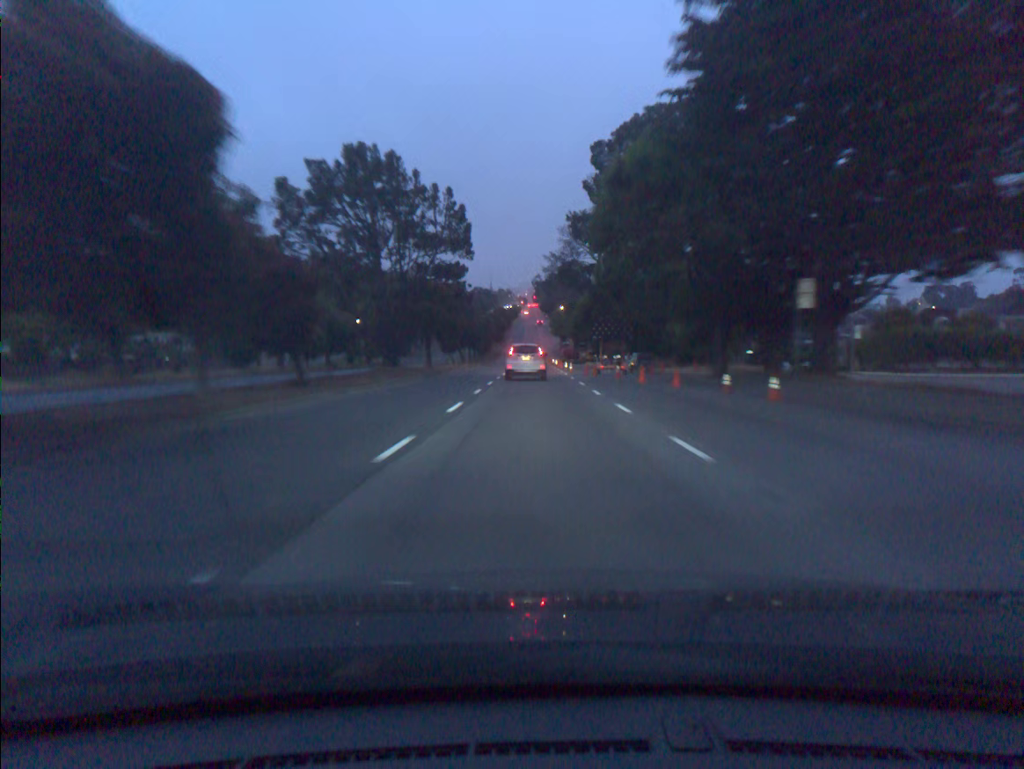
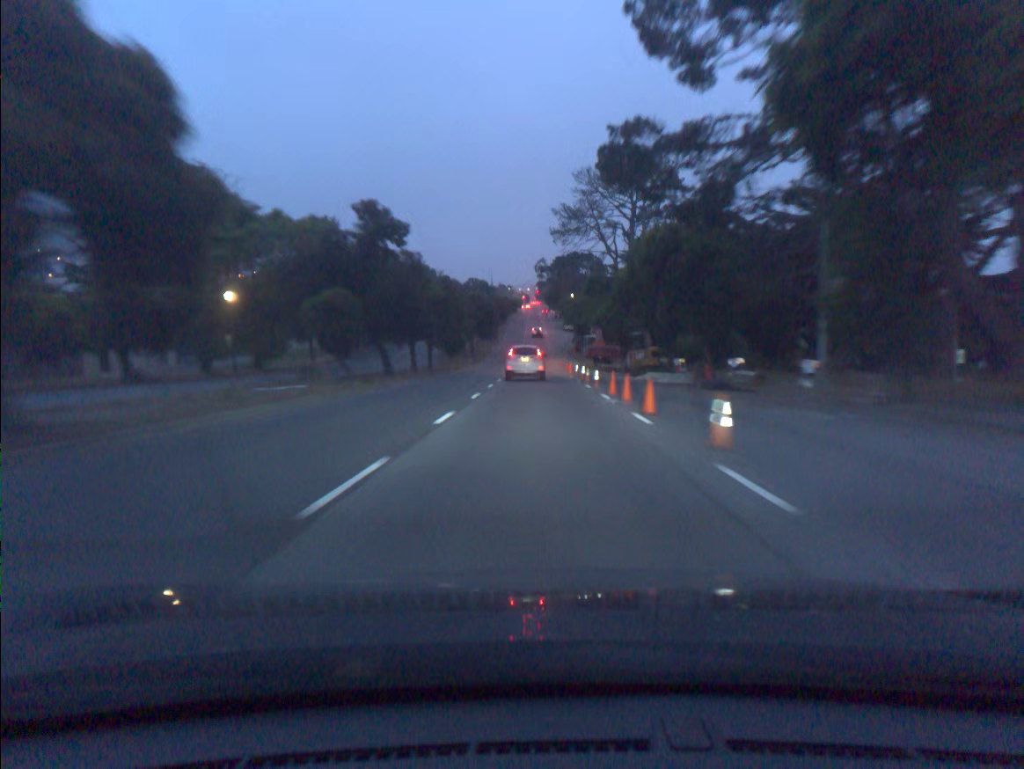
(-0.2, +46.3) m; 0°
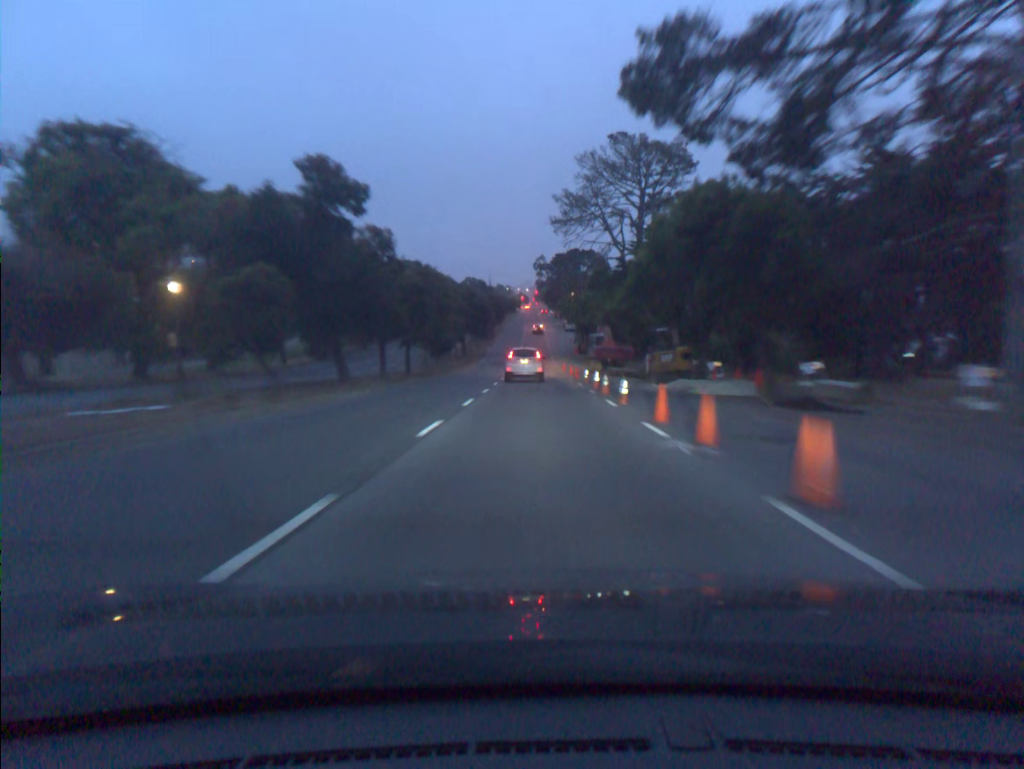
(0.0, +9.3) m; 0°
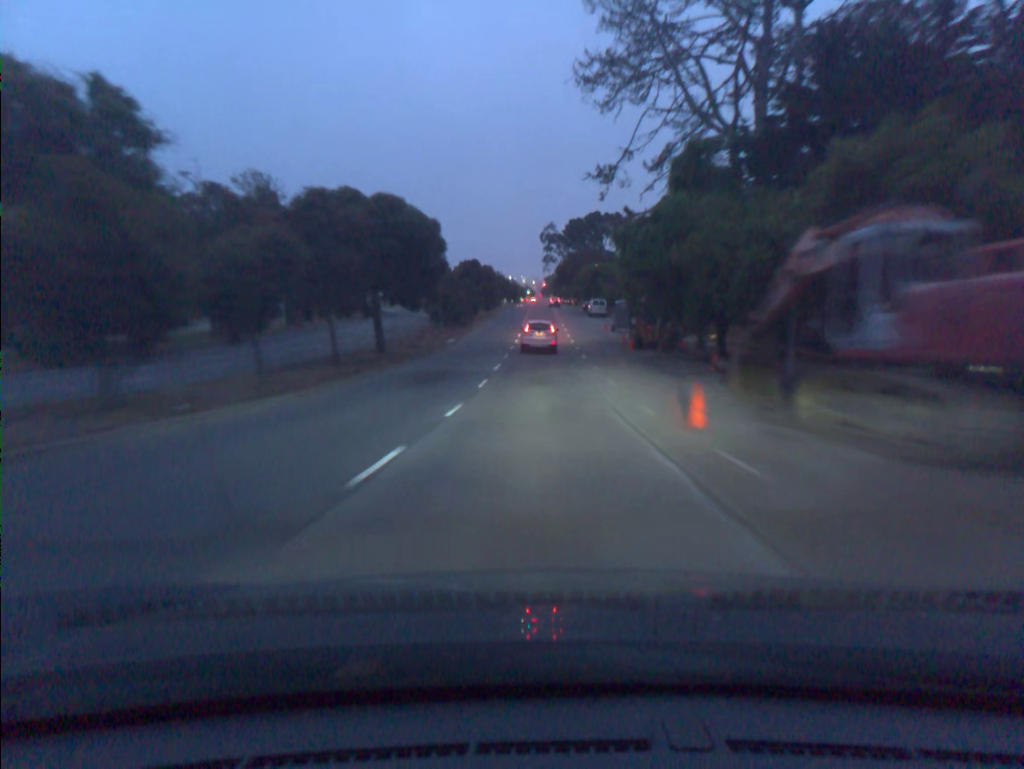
(-0.1, +48.4) m; 0°
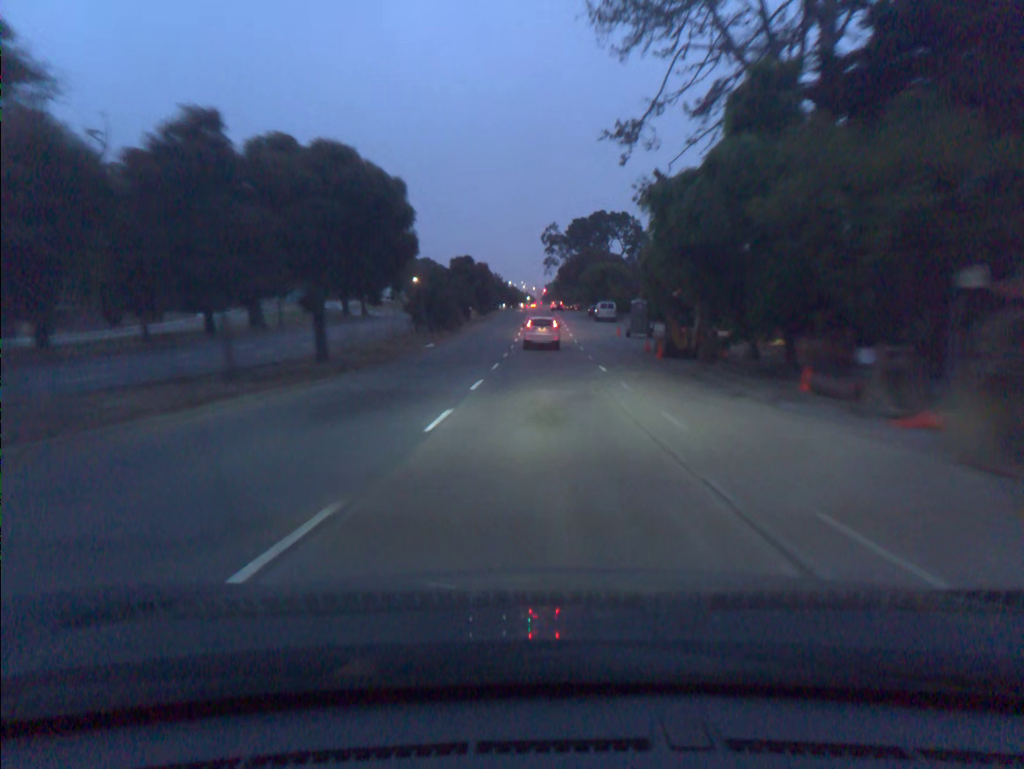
(0.0, +10.1) m; 0°
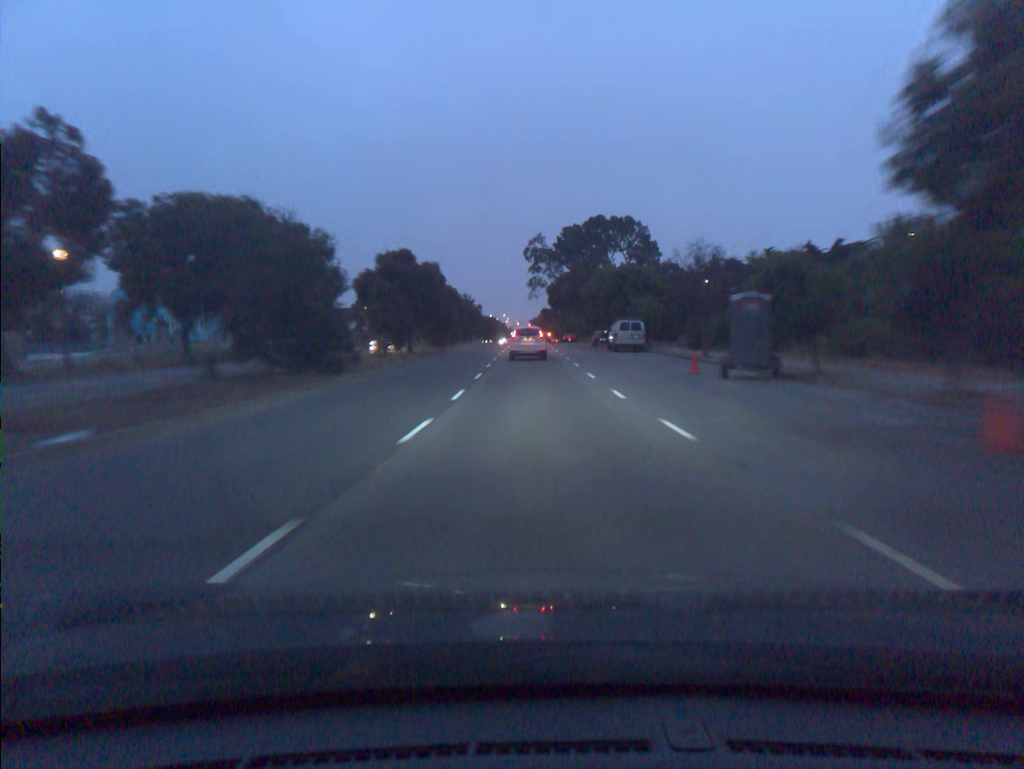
(+0.3, +30.2) m; +1°
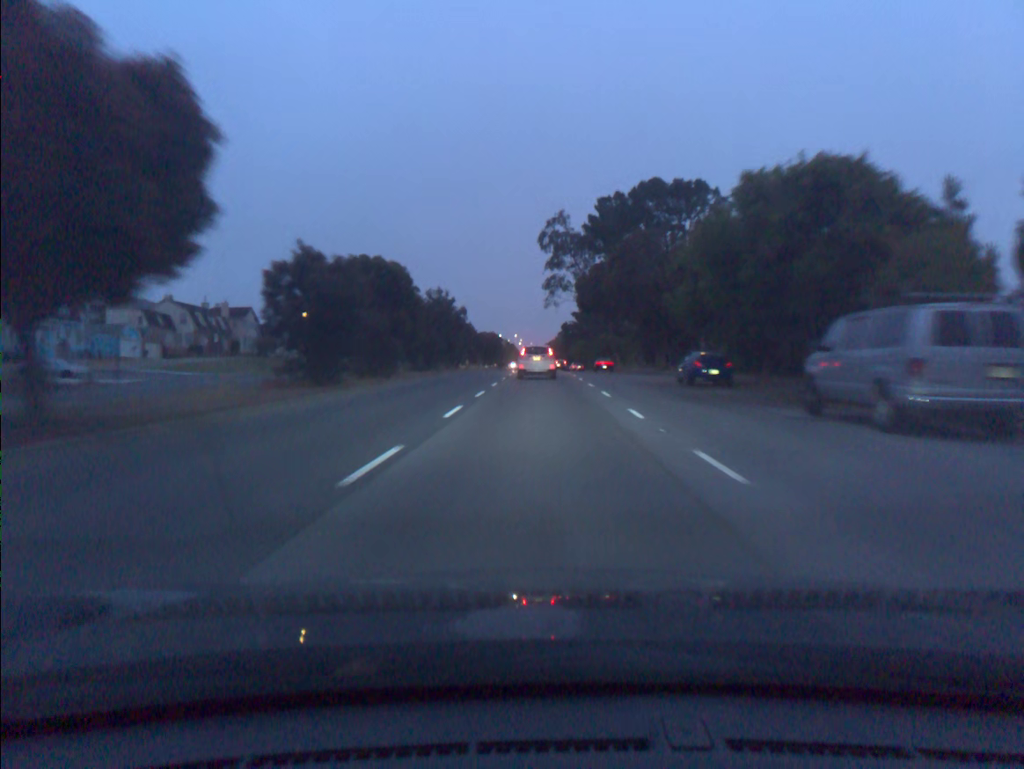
(-0.2, +38.4) m; -1°
